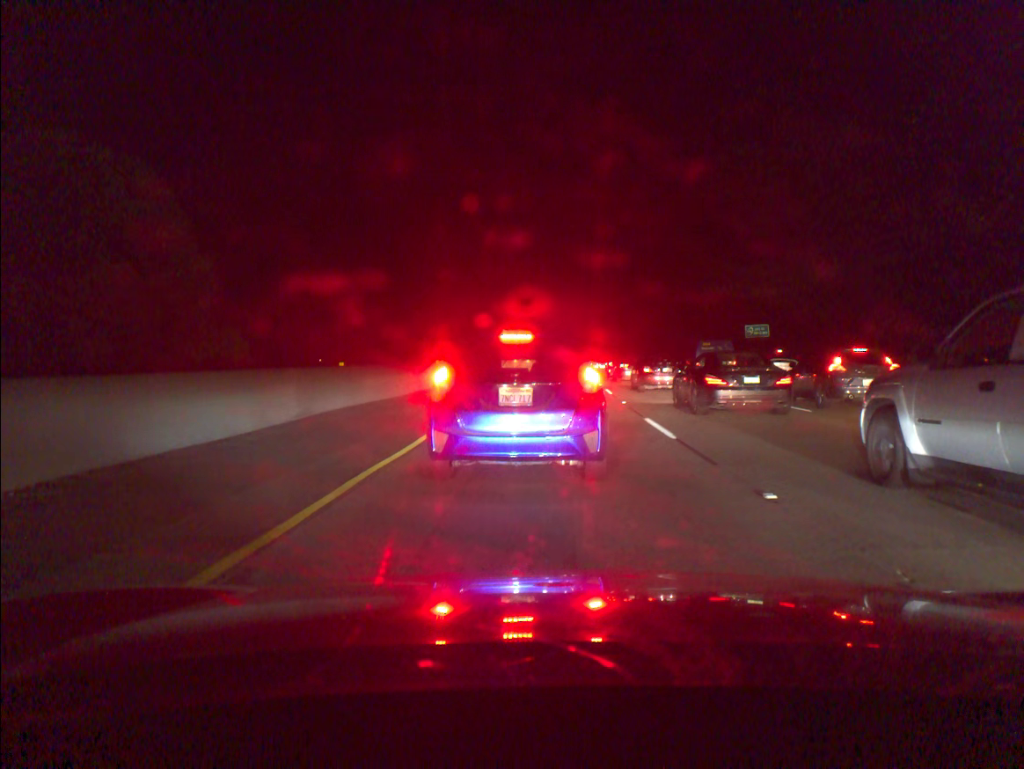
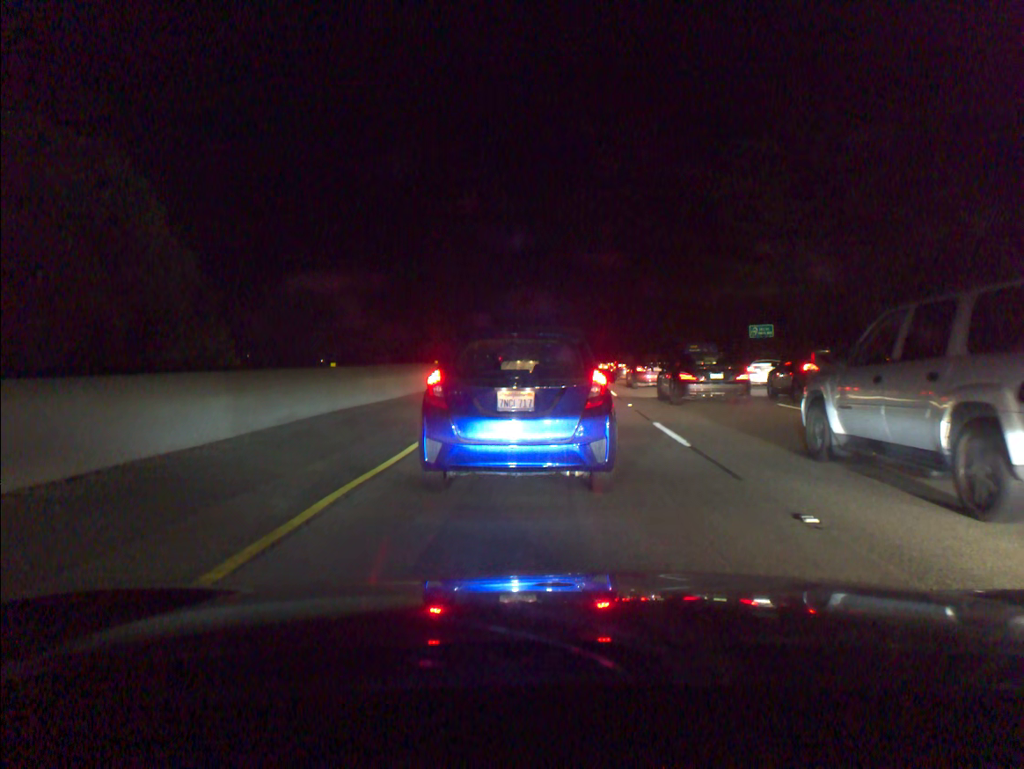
(0.0, +1.0) m; 0°
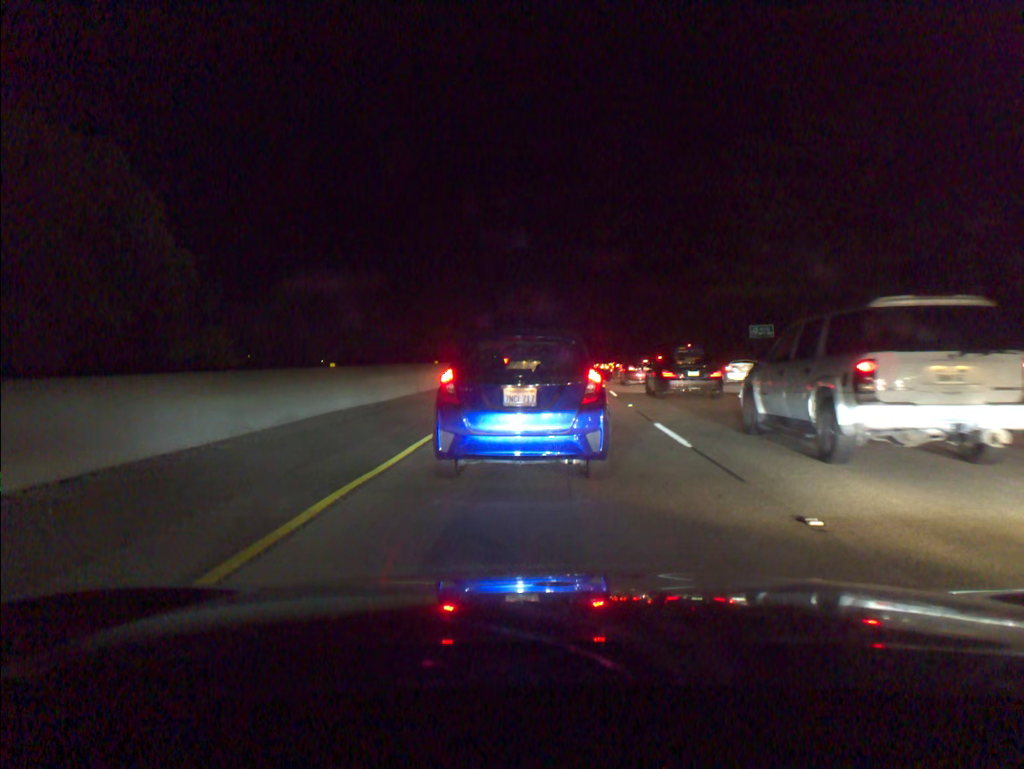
(0.0, +0.1) m; 0°
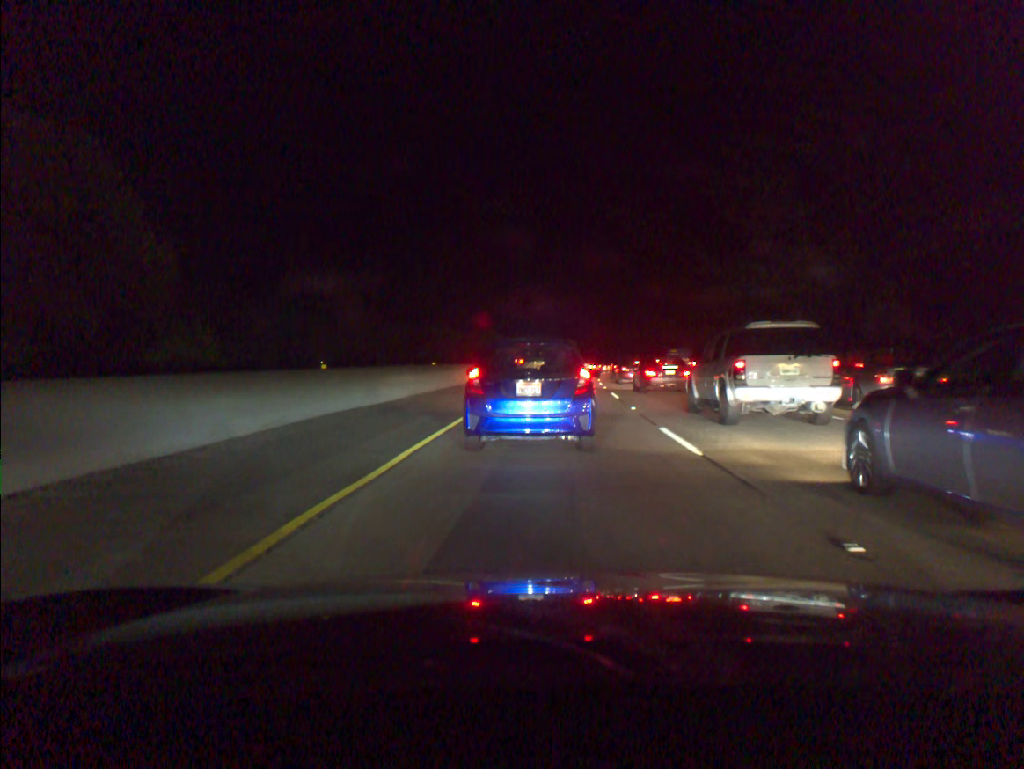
(0.0, +0.7) m; 0°
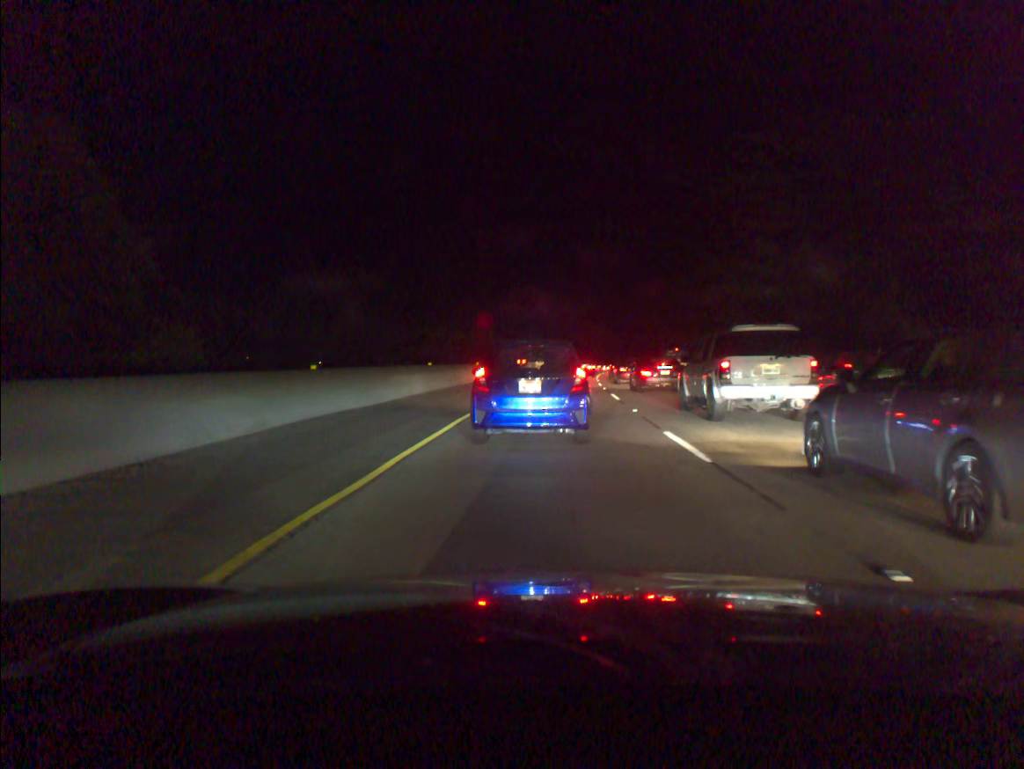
(0.0, +0.6) m; 0°
